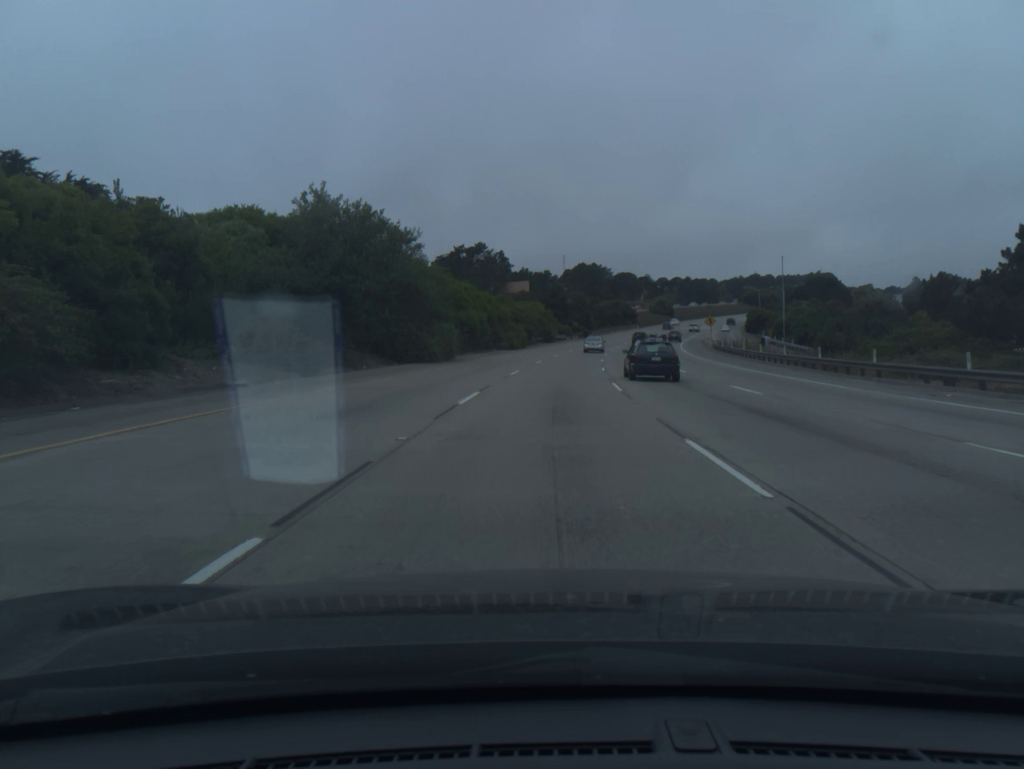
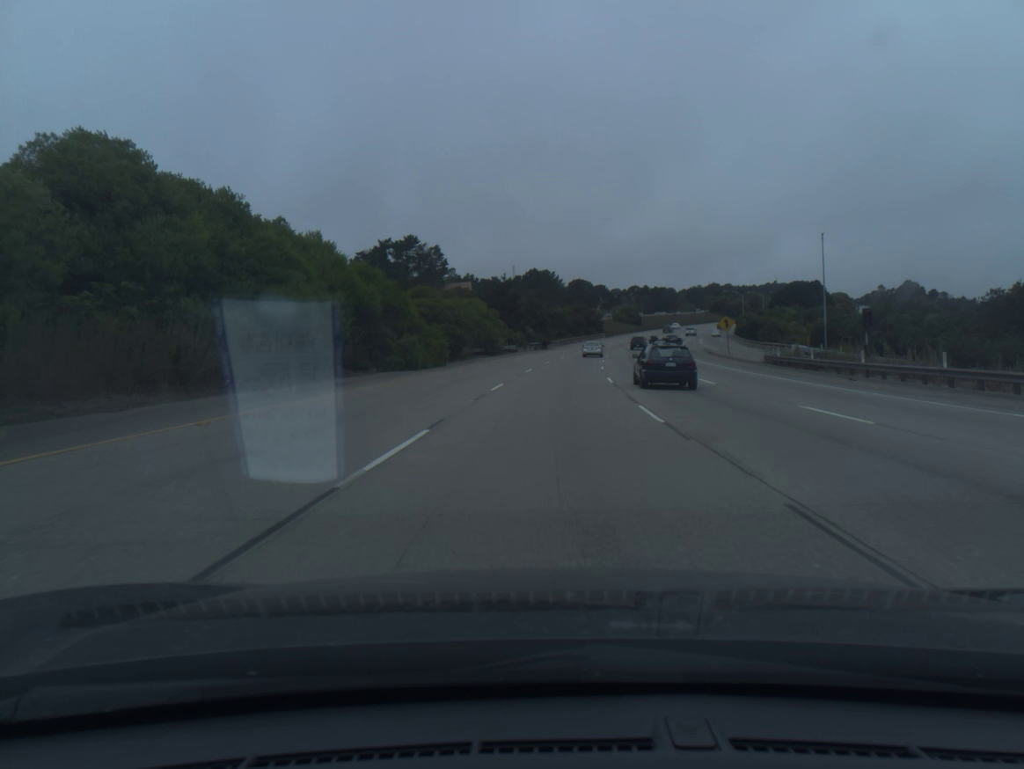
(+1.2, +36.9) m; +4°
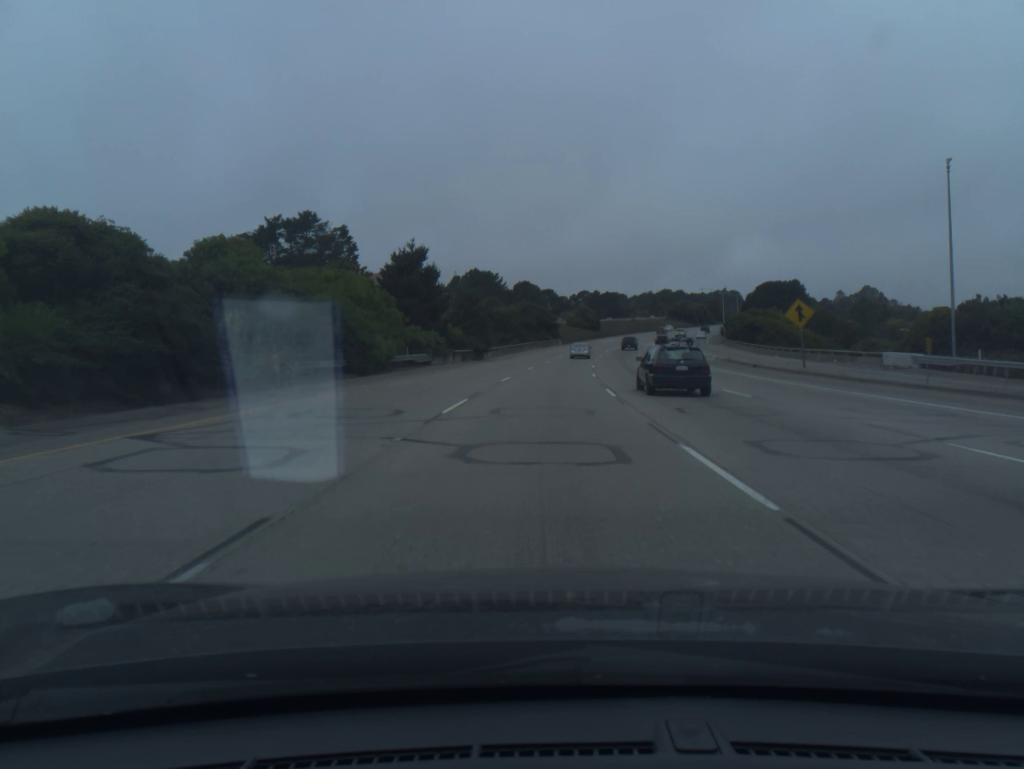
(+1.2, +36.7) m; +4°
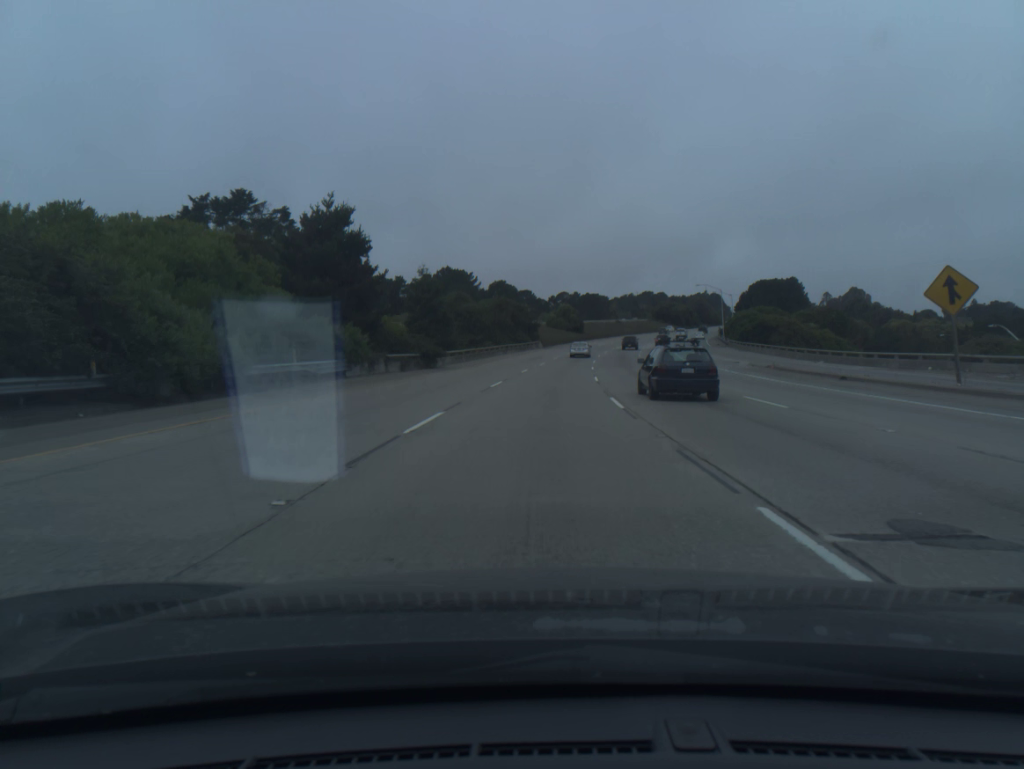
(+0.3, +18.3) m; +2°
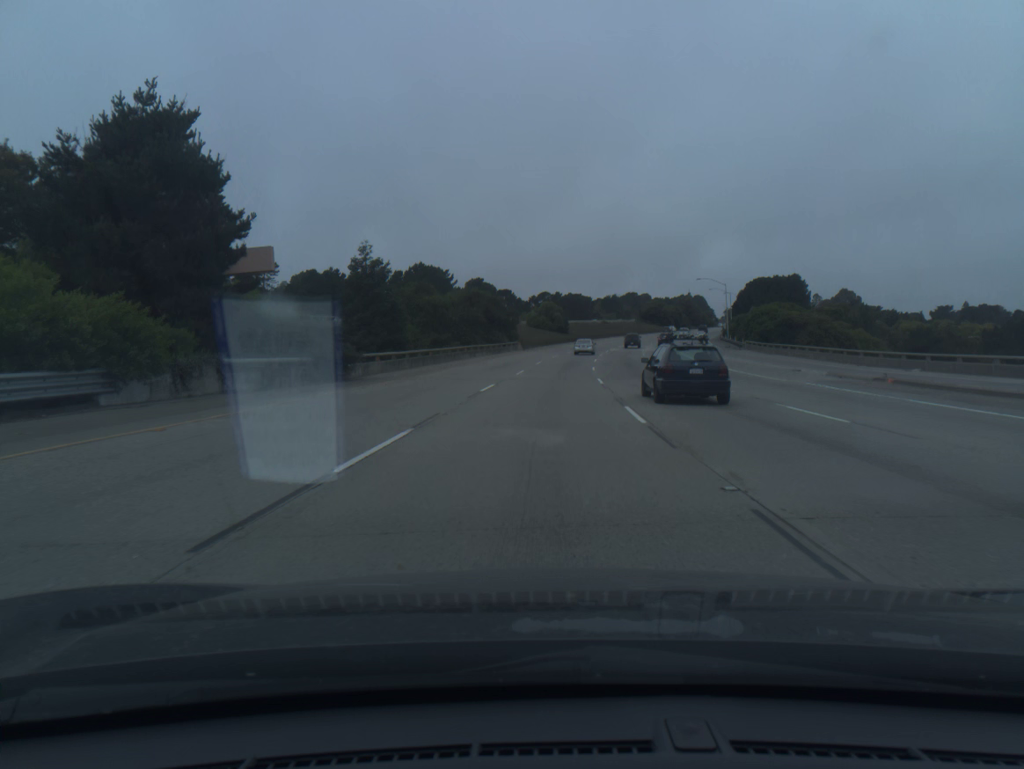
(+0.2, +18.2) m; +1°
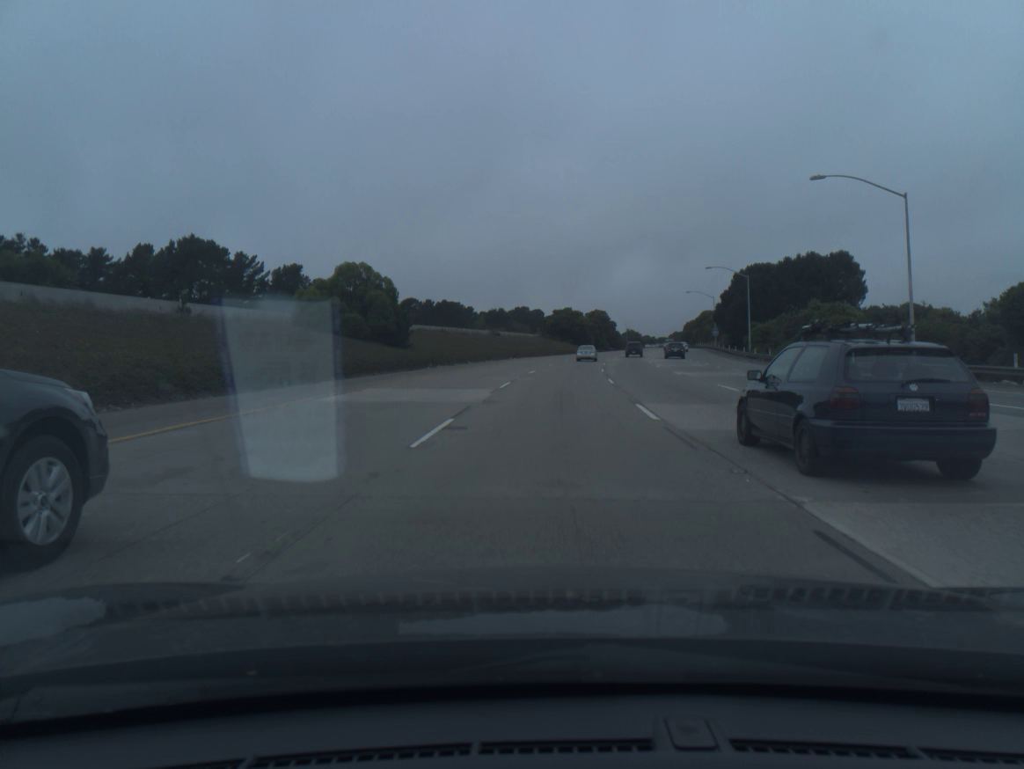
(+6.3, +91.0) m; +8°
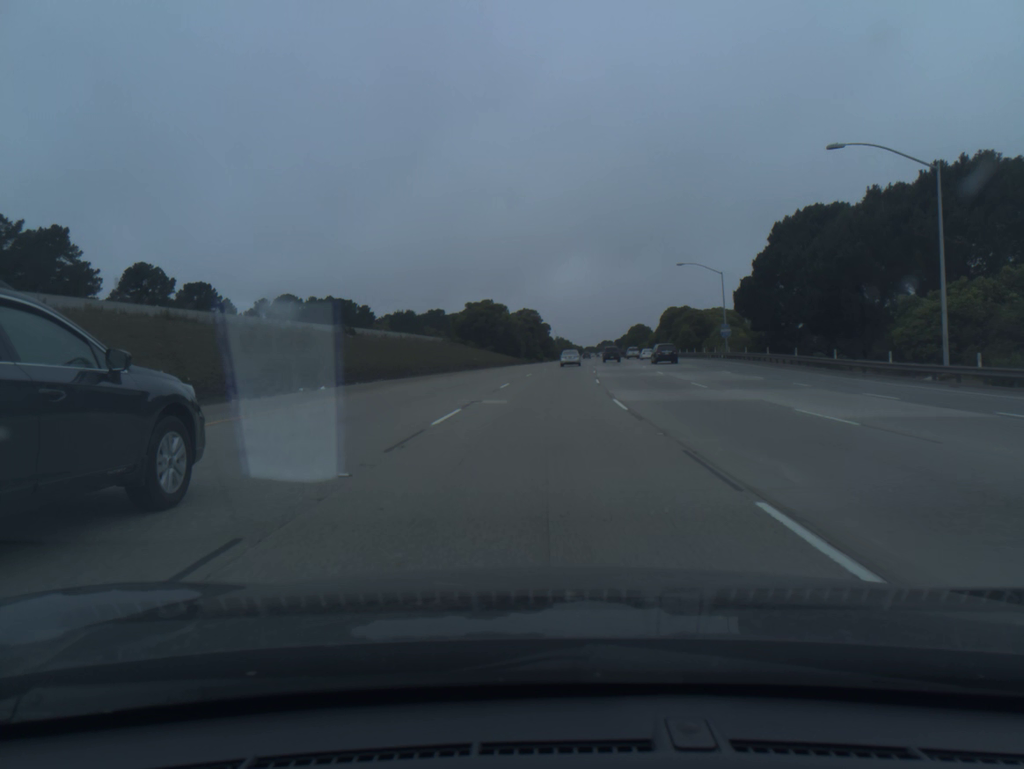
(+2.9, +54.9) m; +6°
